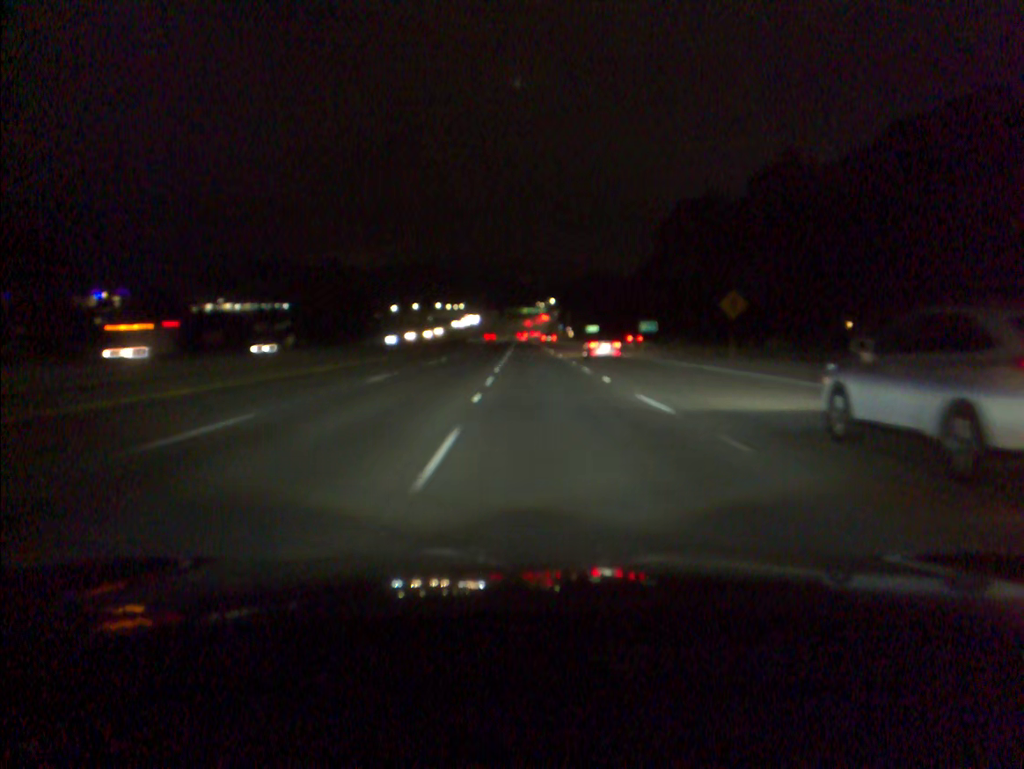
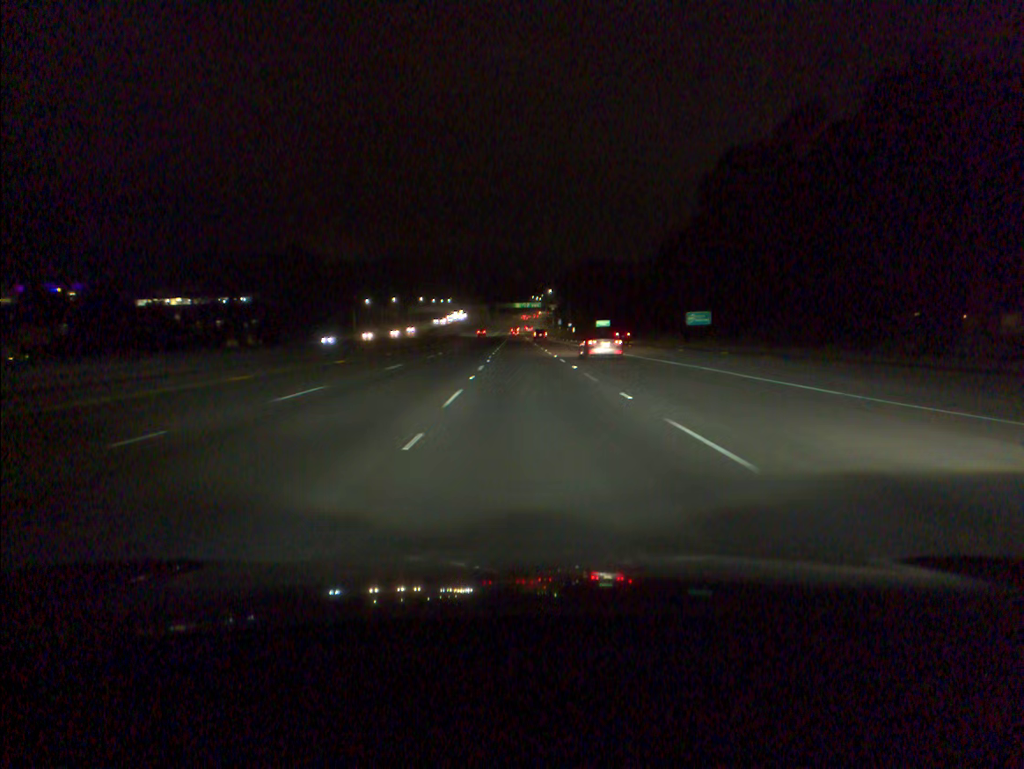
(+0.2, +36.3) m; +1°
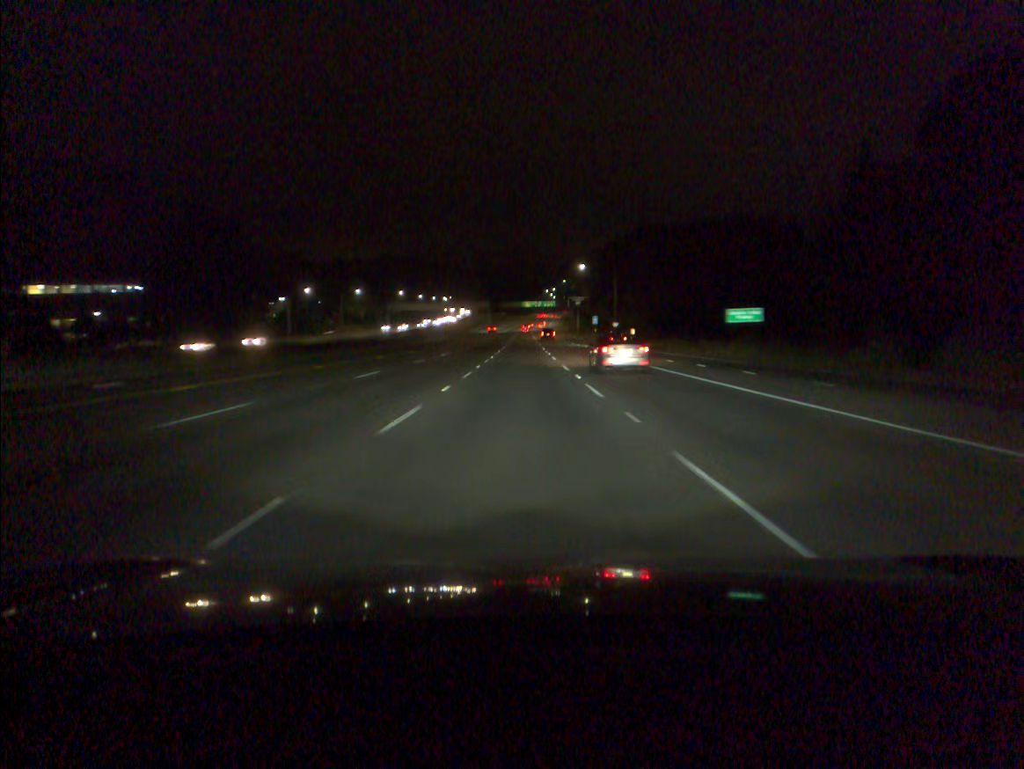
(-0.4, +91.2) m; -1°
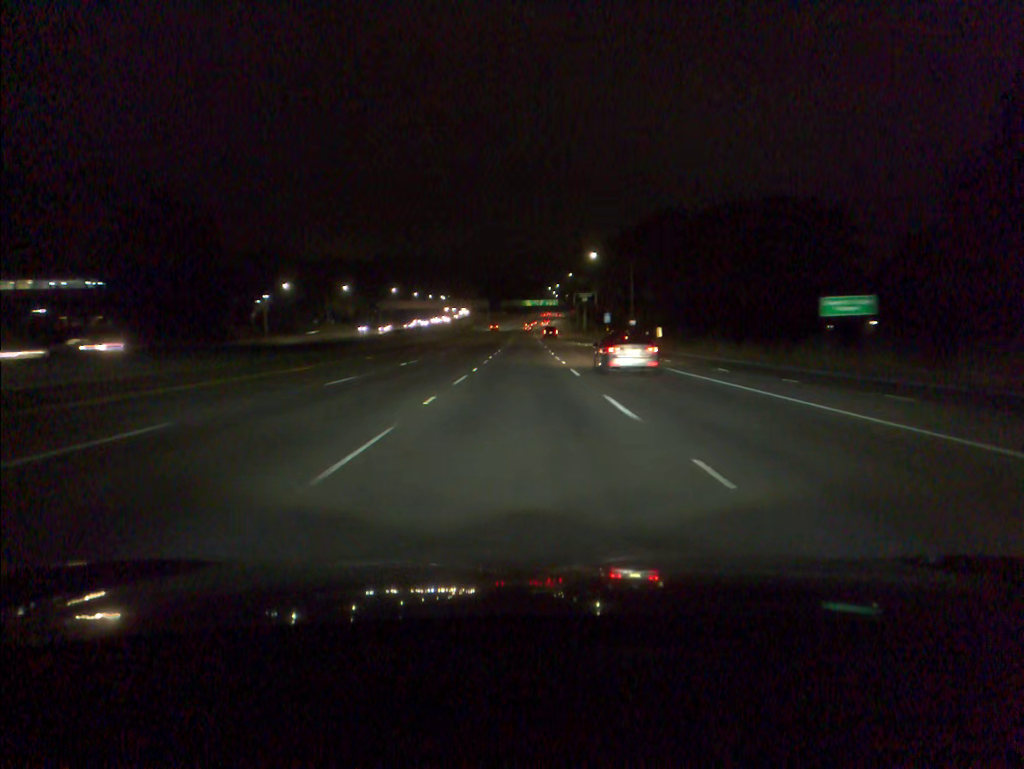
(0.0, +18.4) m; 0°
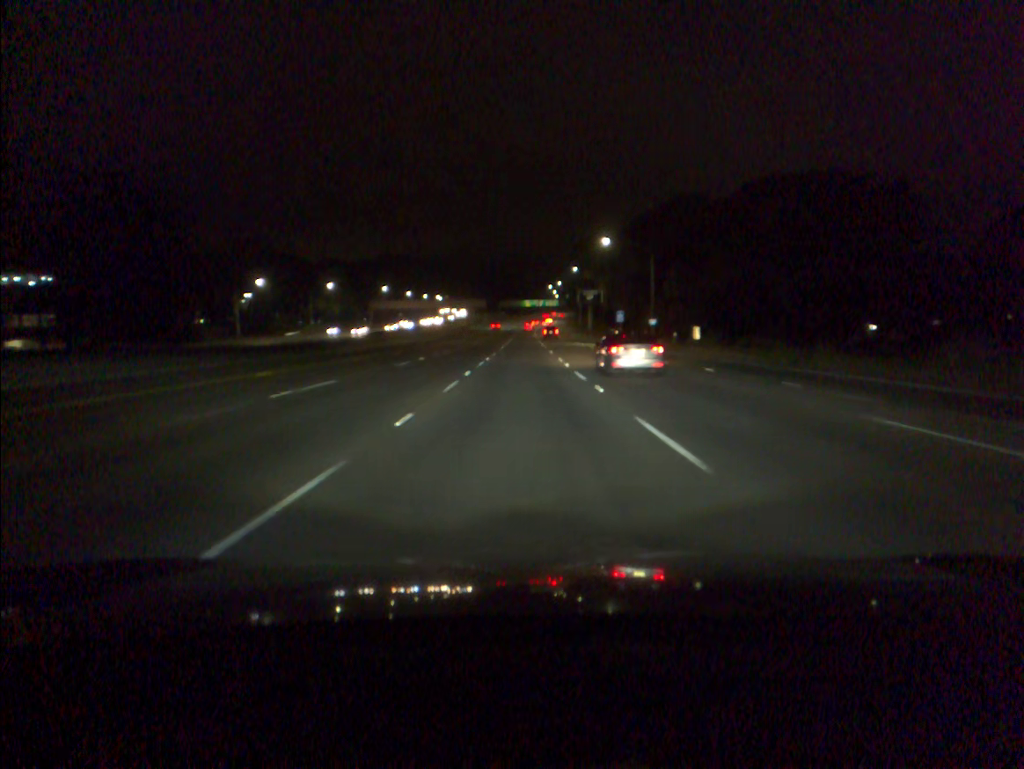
(0.0, +18.5) m; 0°
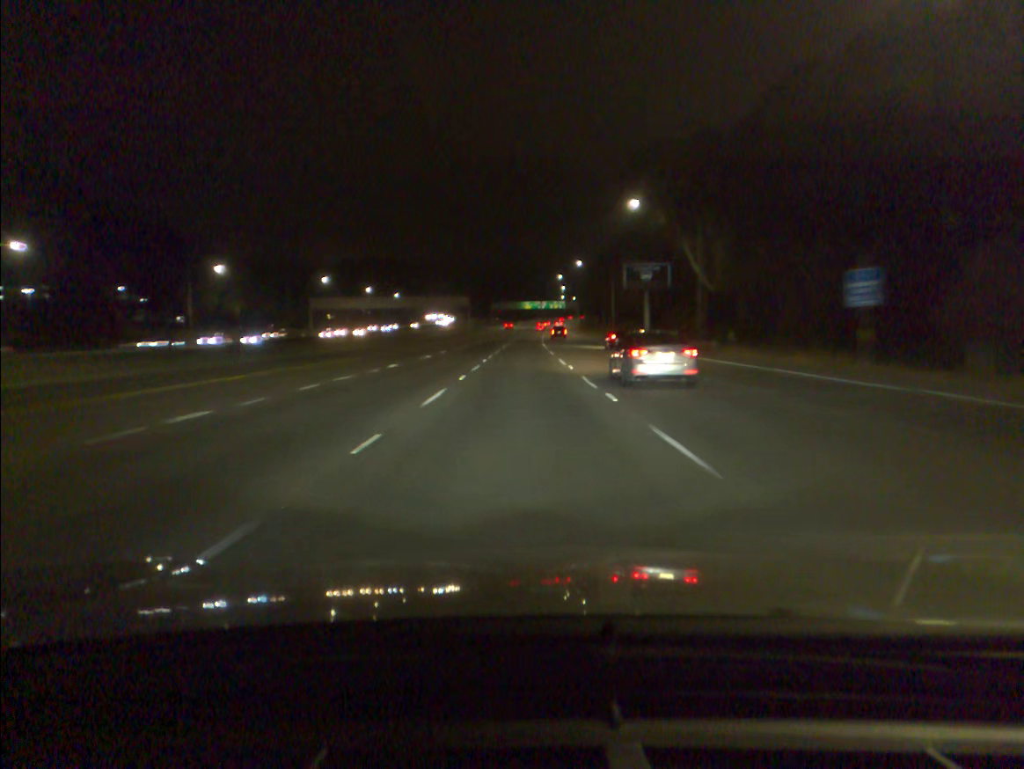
(+0.1, +75.4) m; 0°
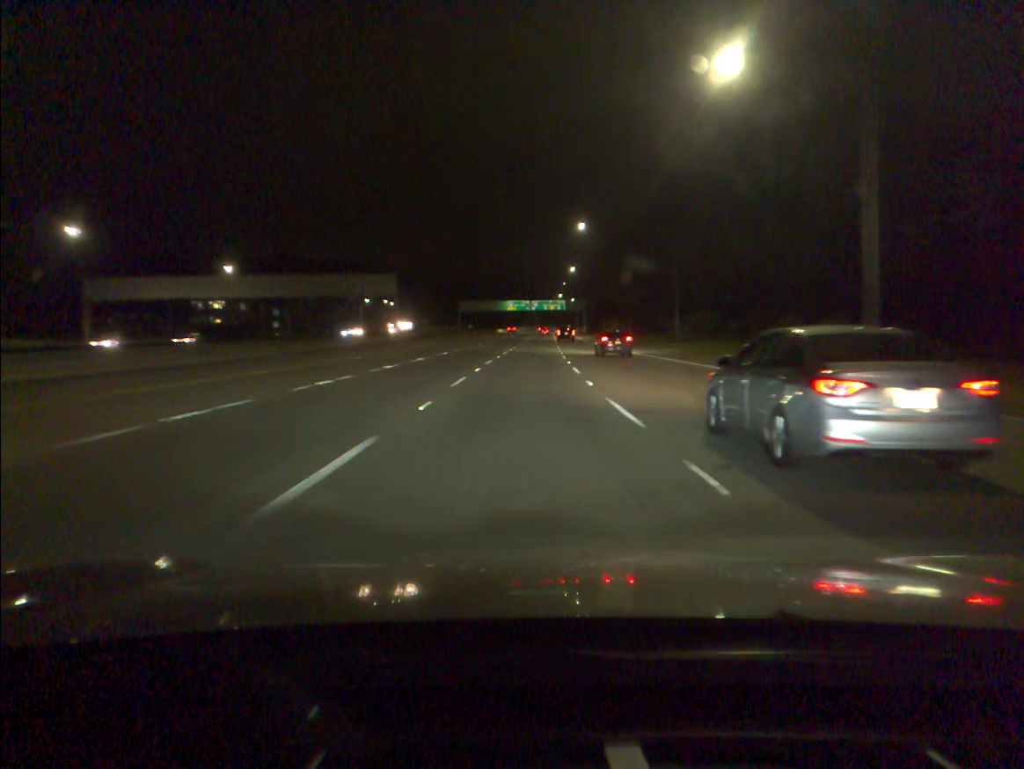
(+0.6, +96.5) m; +1°
